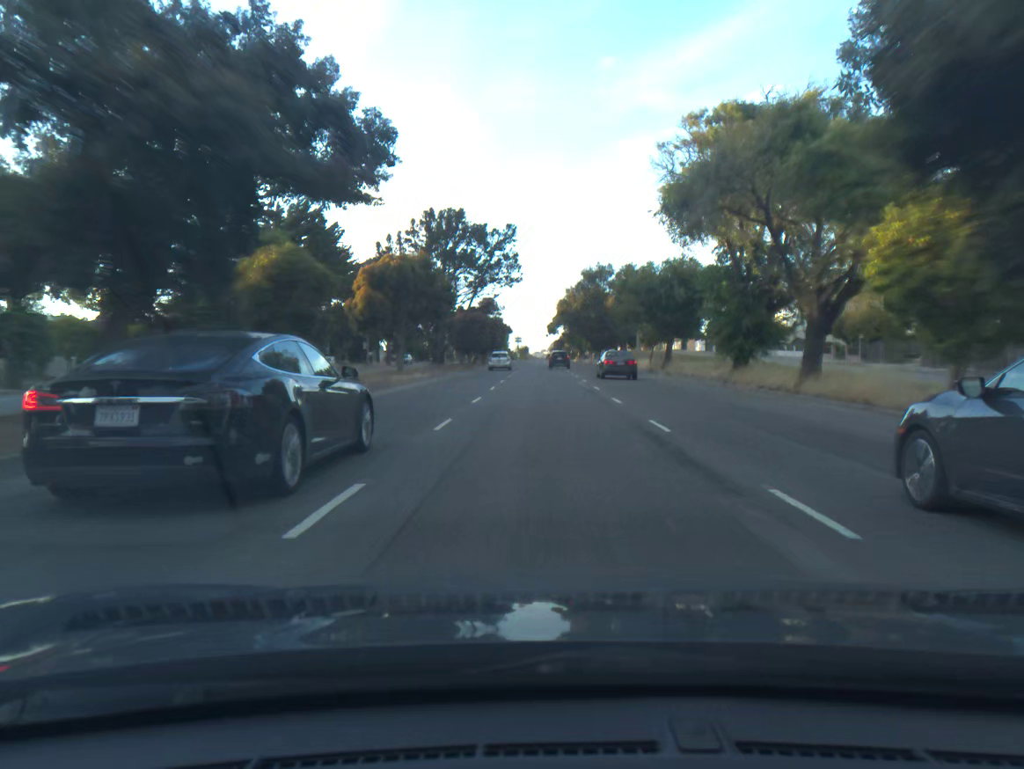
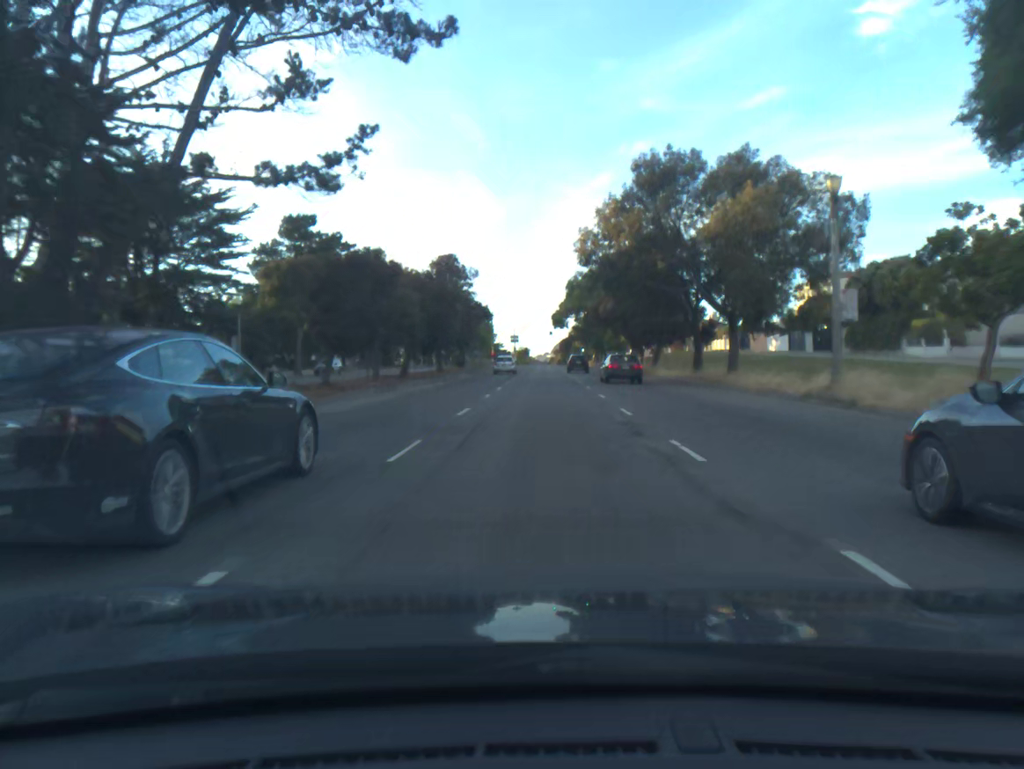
(+0.1, +46.2) m; 0°
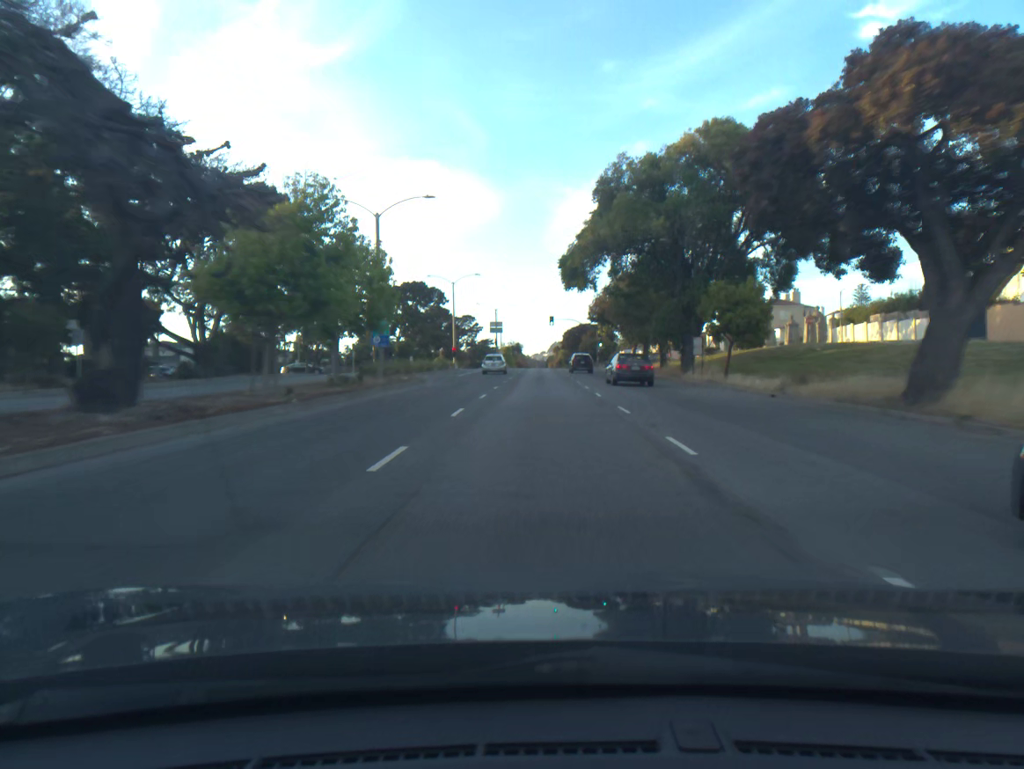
(0.0, +58.5) m; 0°
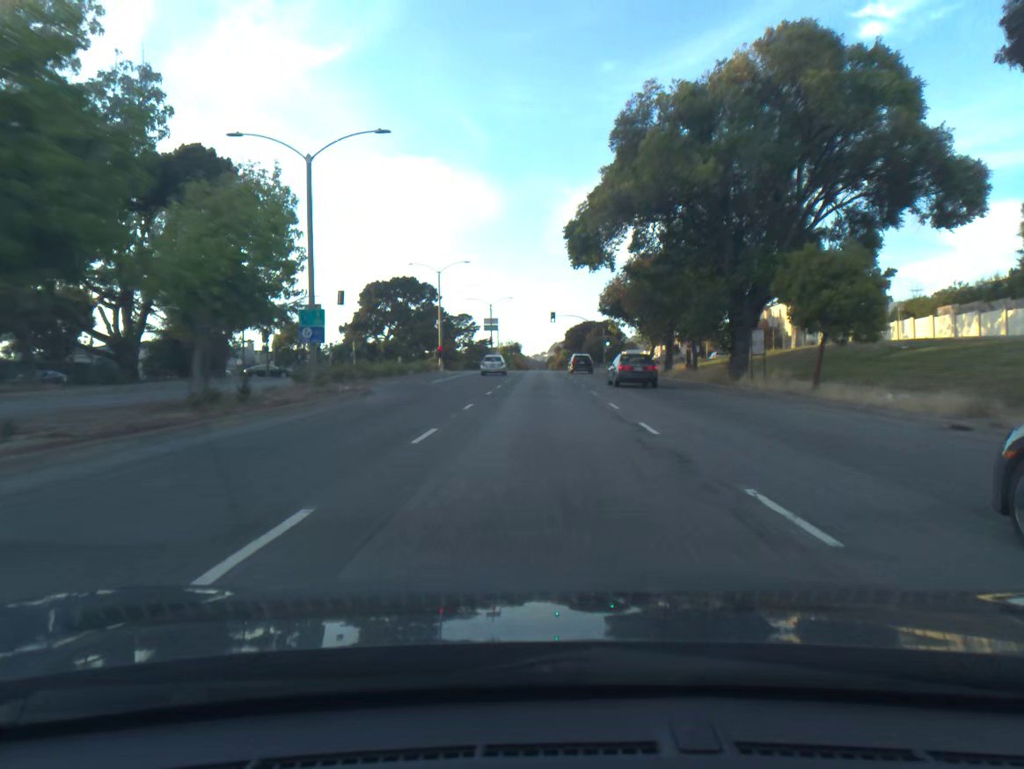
(0.0, +11.7) m; 0°
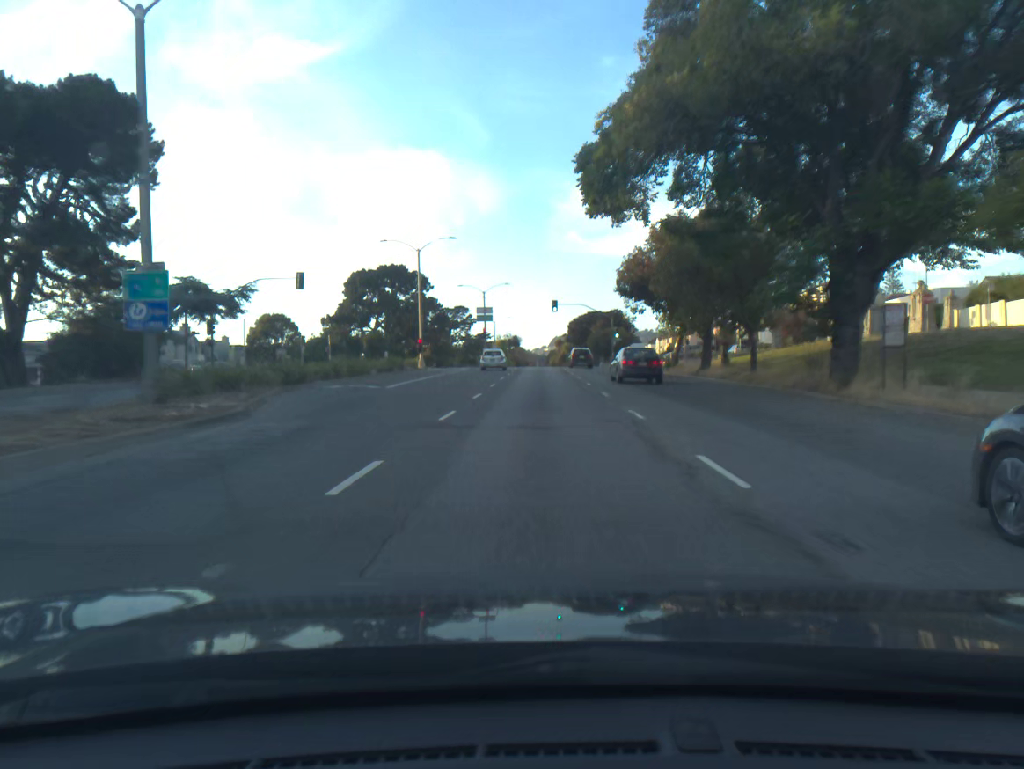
(0.0, +11.7) m; 0°
